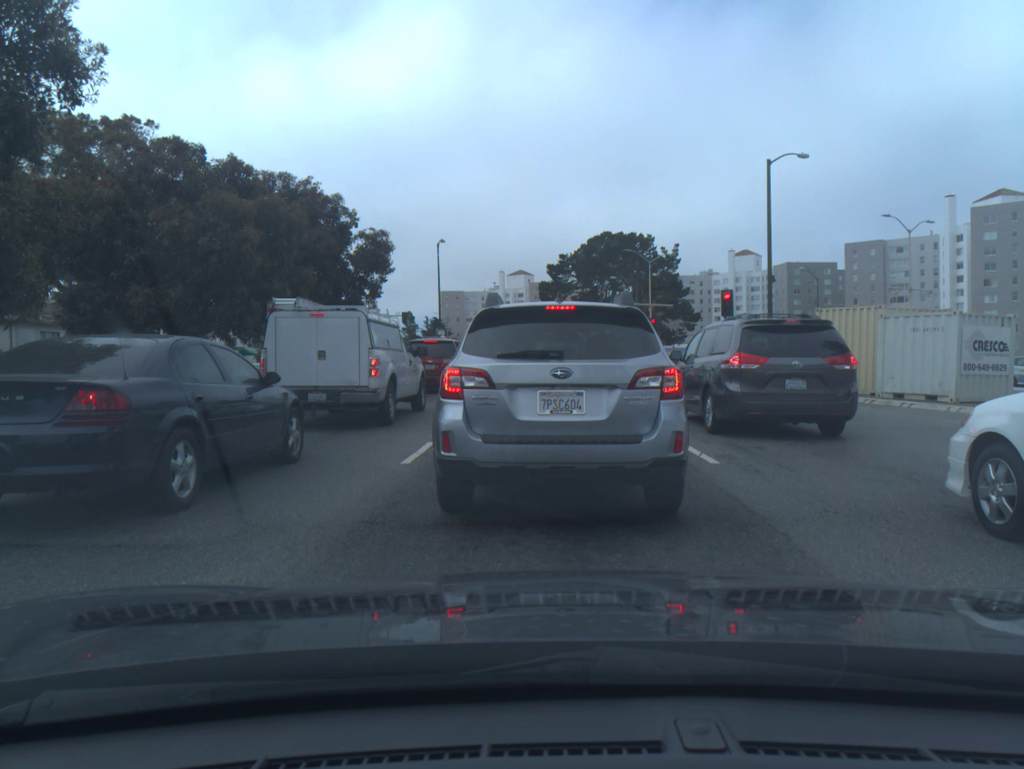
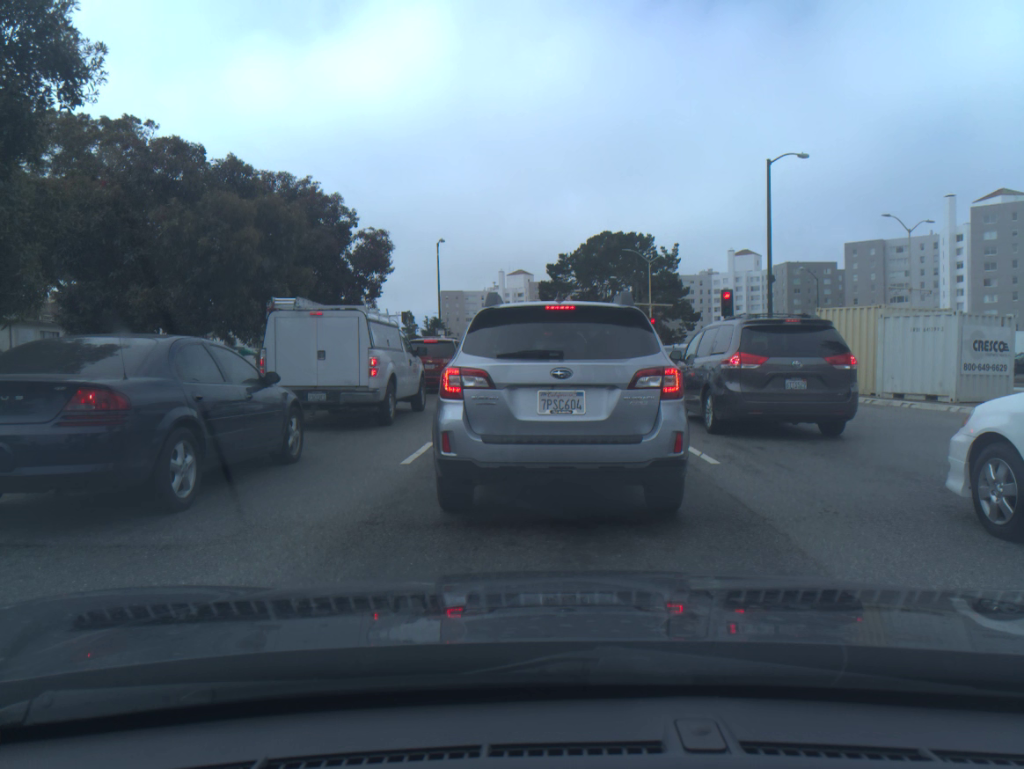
(0.0, 0.0) m; 0°
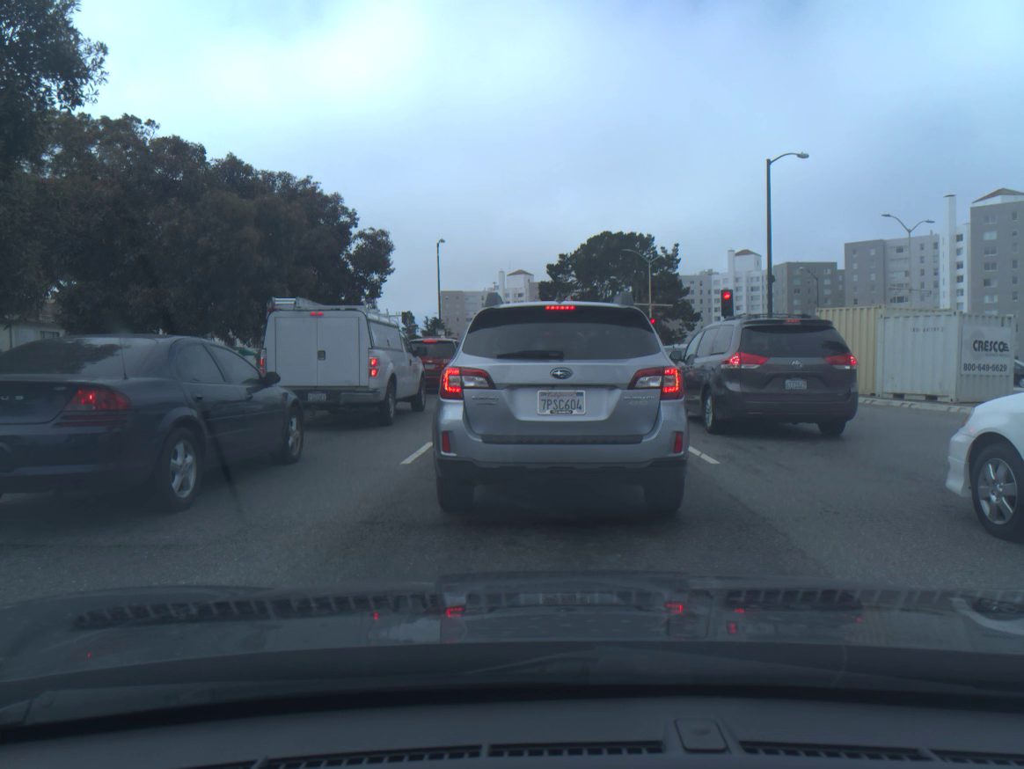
(0.0, 0.0) m; 0°
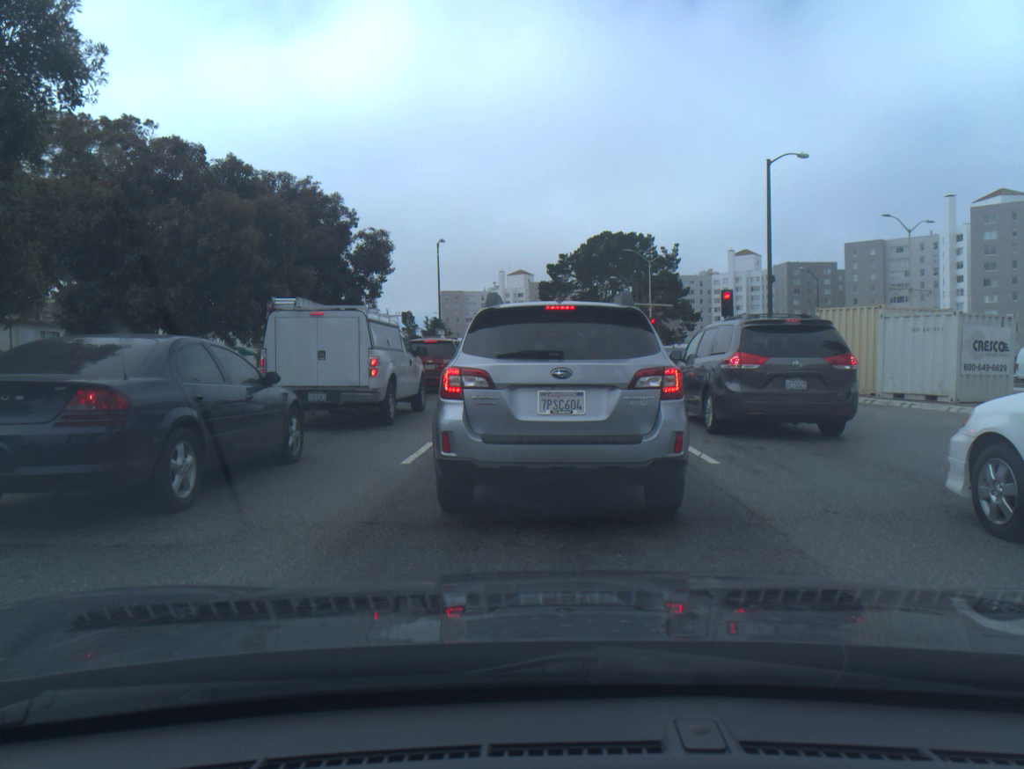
(0.0, 0.0) m; 0°
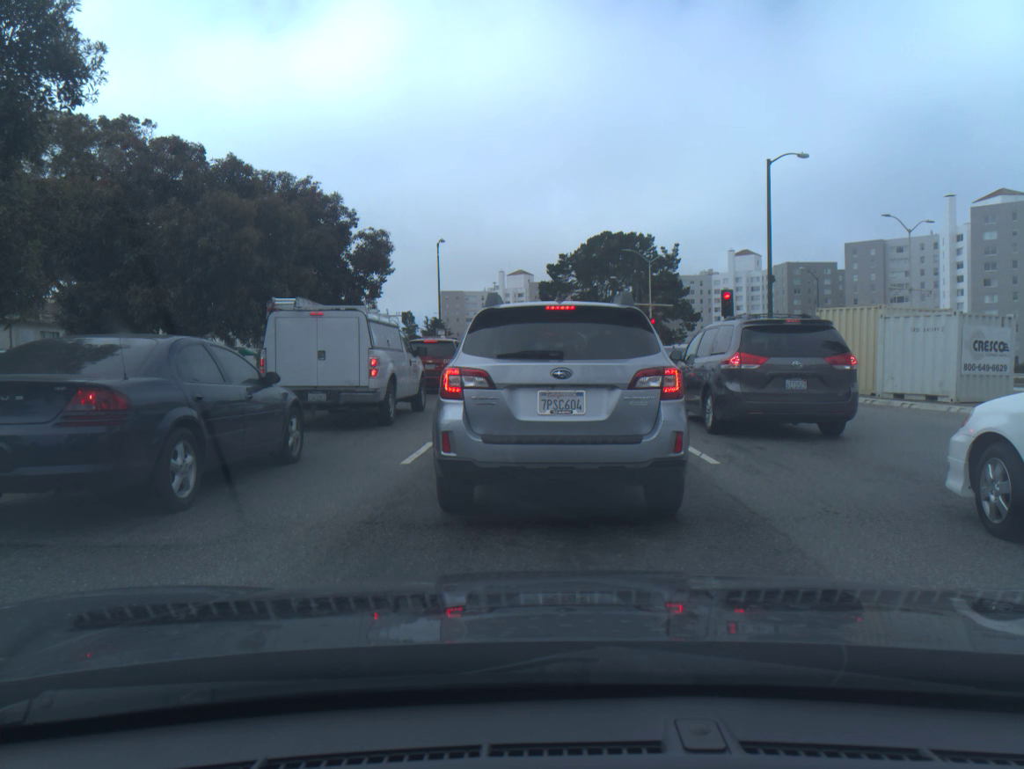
(0.0, 0.0) m; 0°
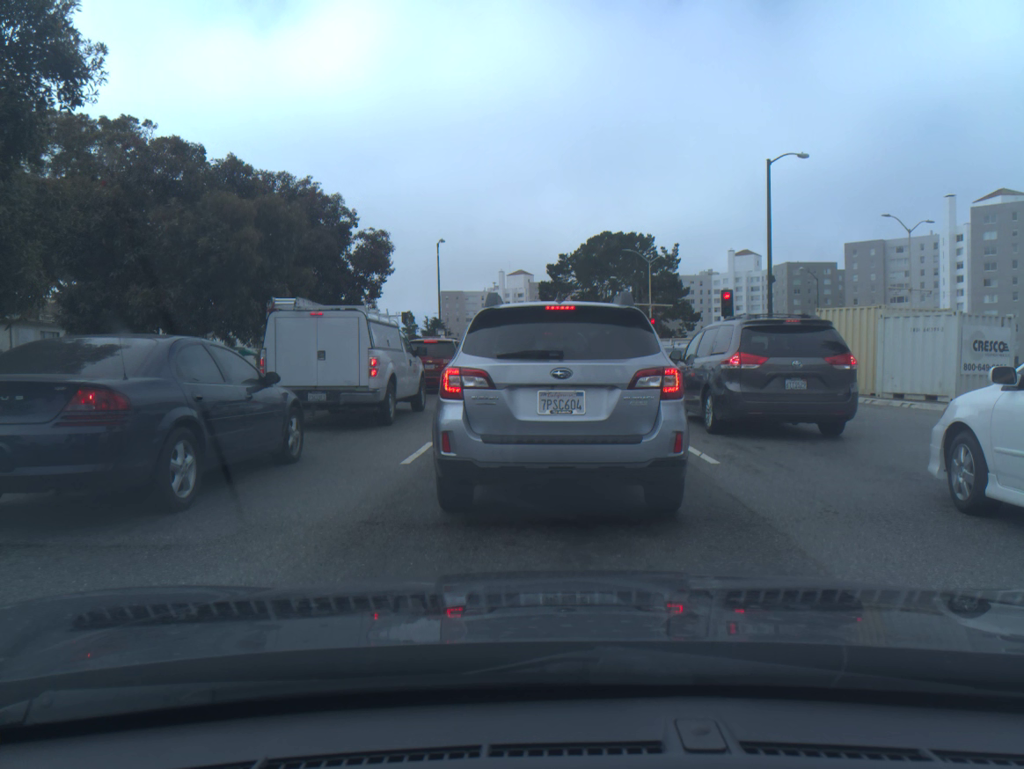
(0.0, 0.0) m; 0°
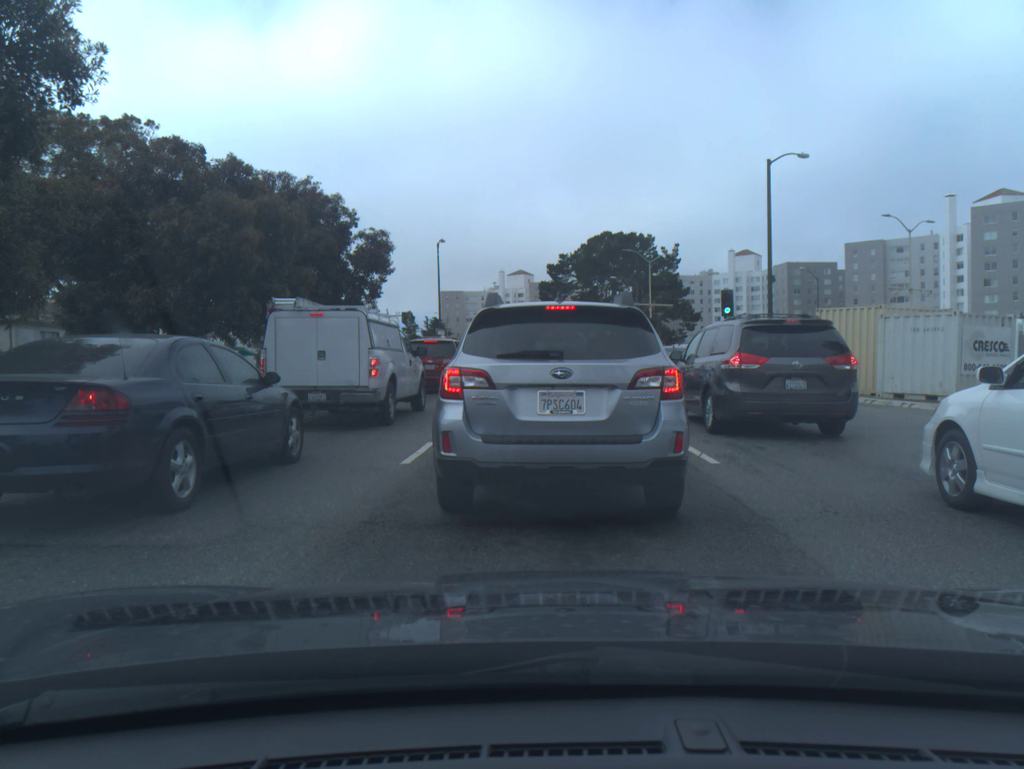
(0.0, 0.0) m; 0°
